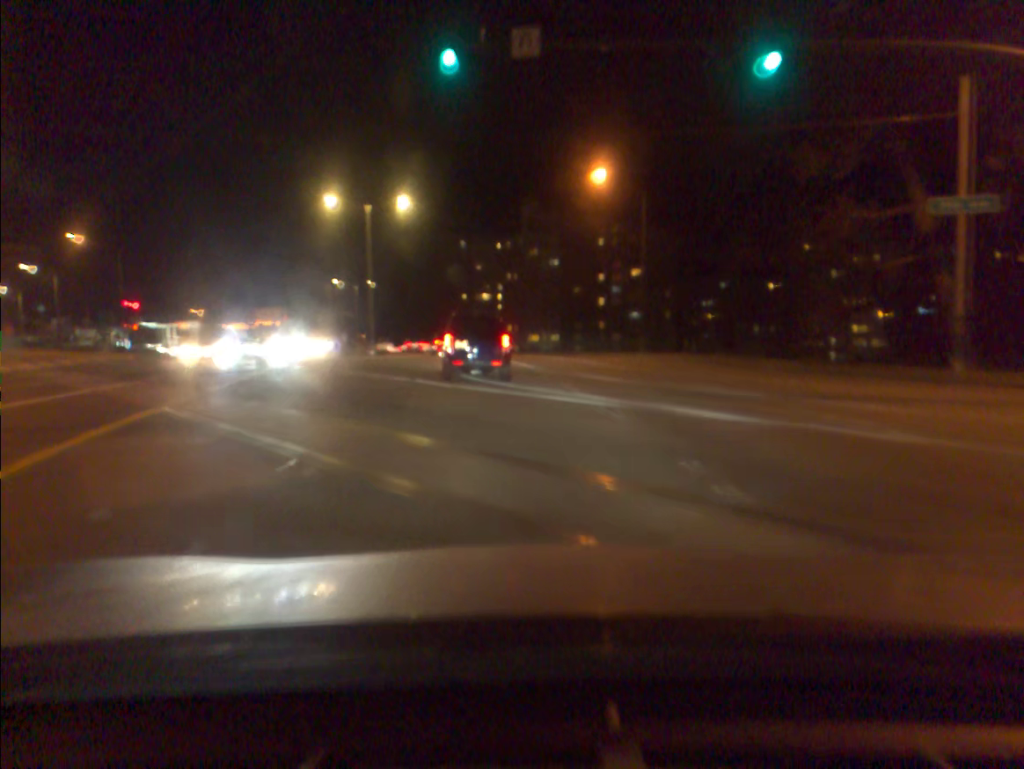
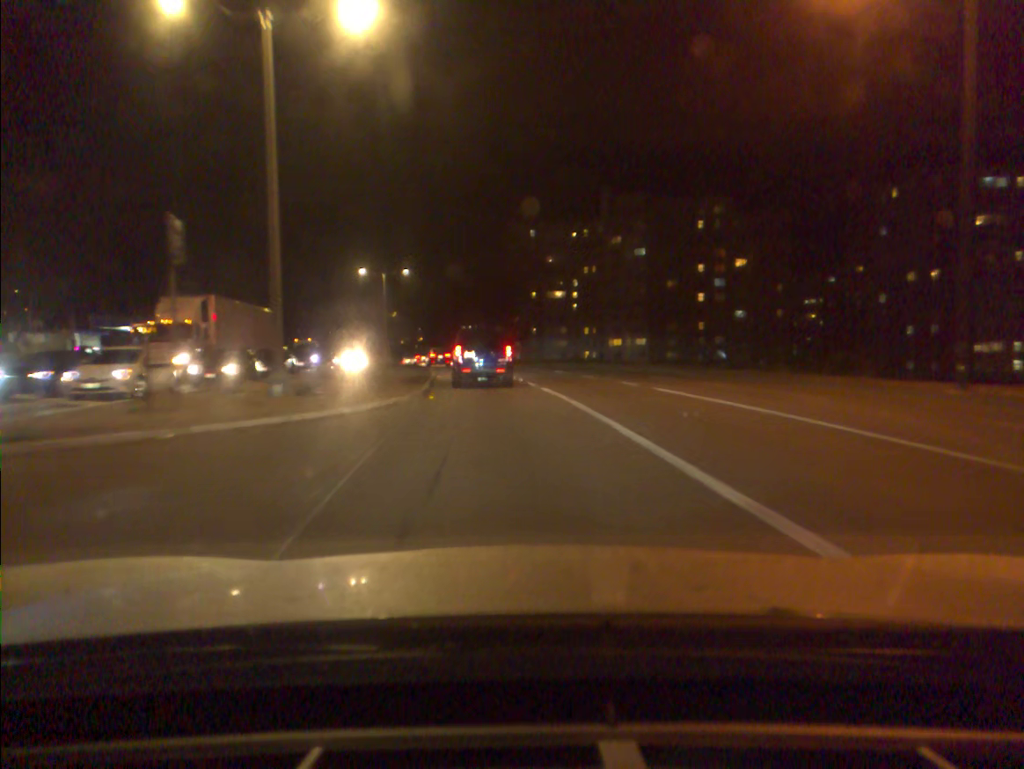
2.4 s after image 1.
(-1.0, +29.7) m; -4°
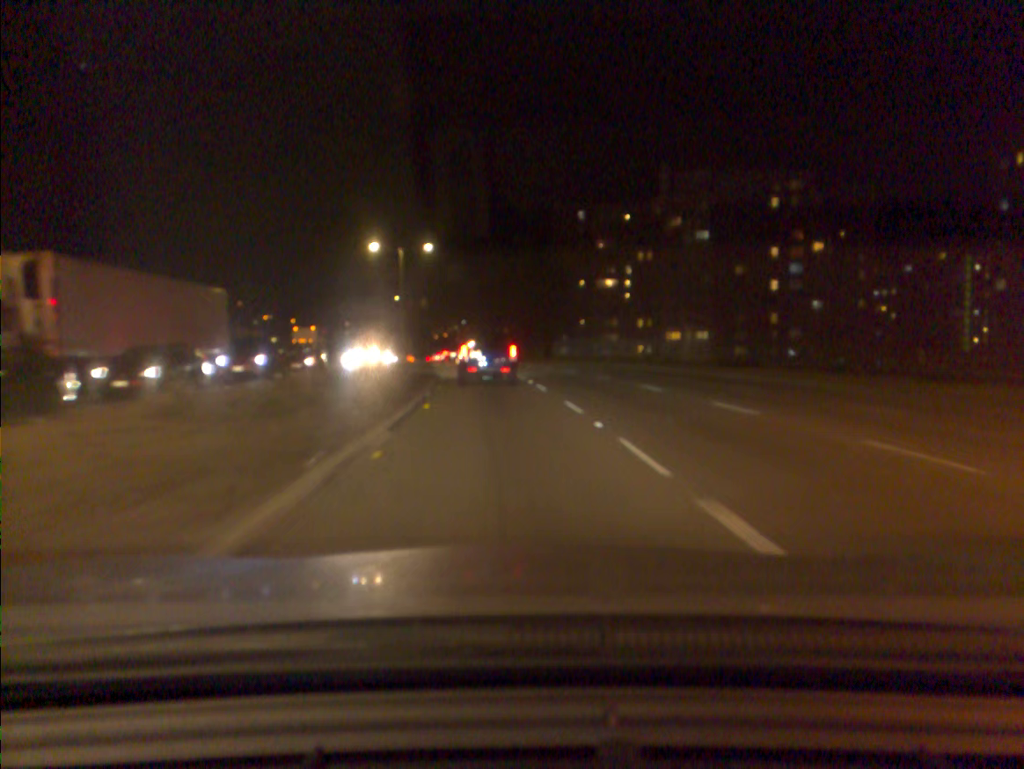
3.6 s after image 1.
(-0.5, +17.0) m; -3°
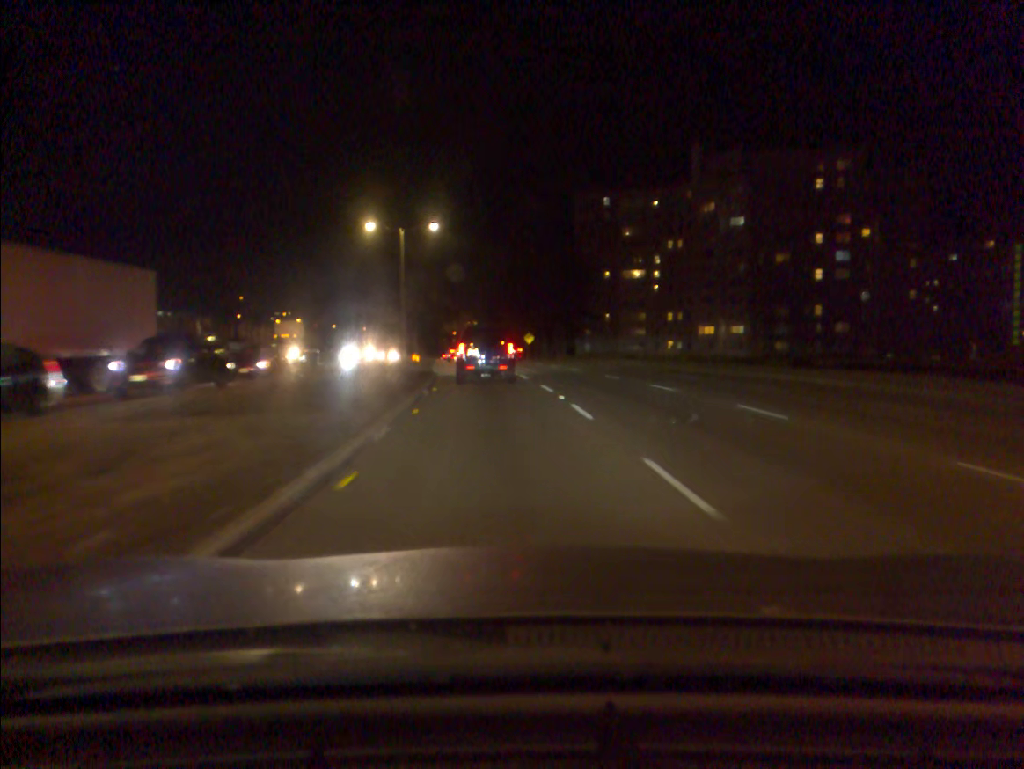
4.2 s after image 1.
(-0.1, +9.0) m; -1°
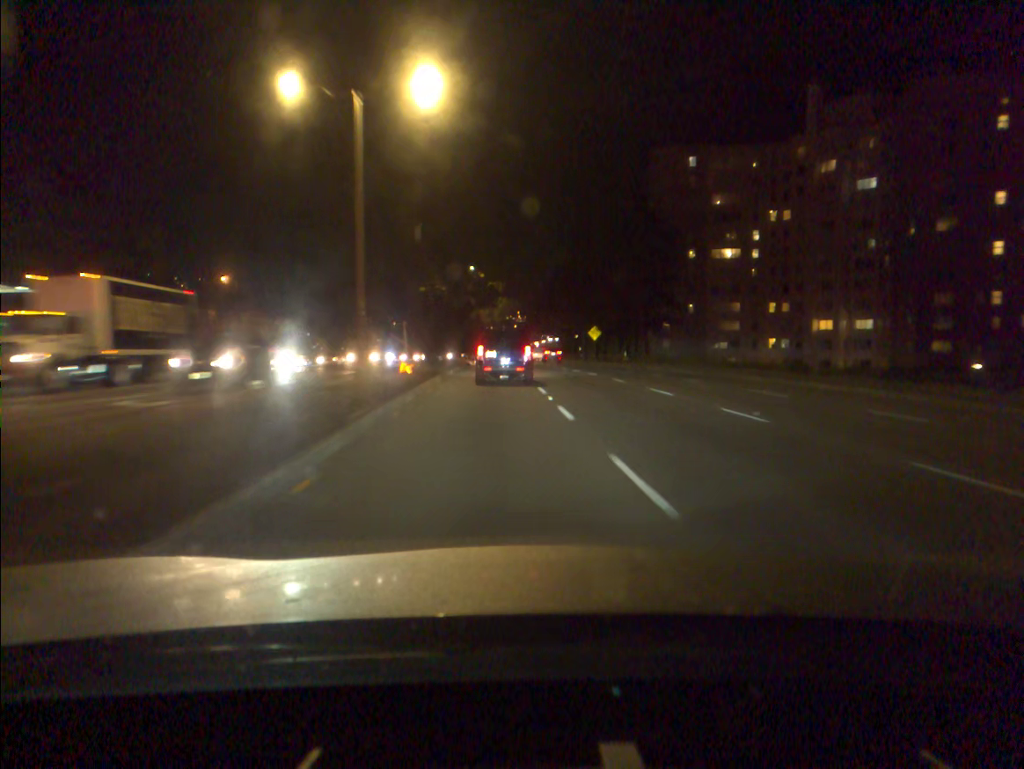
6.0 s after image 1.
(-1.3, +29.2) m; -4°
